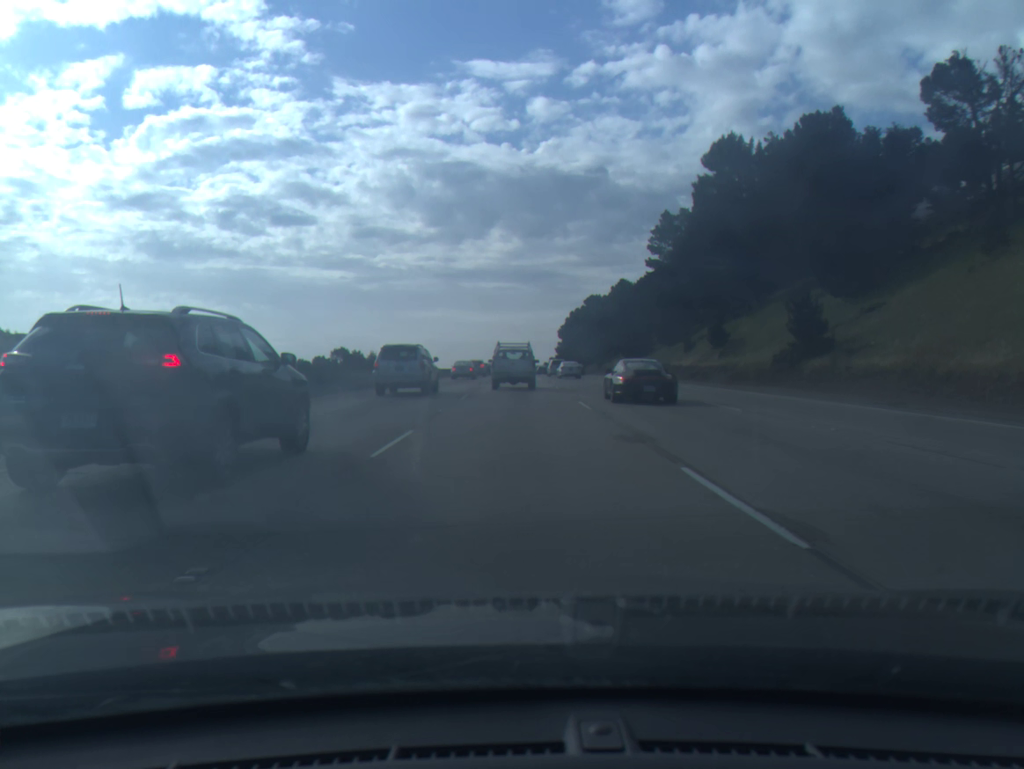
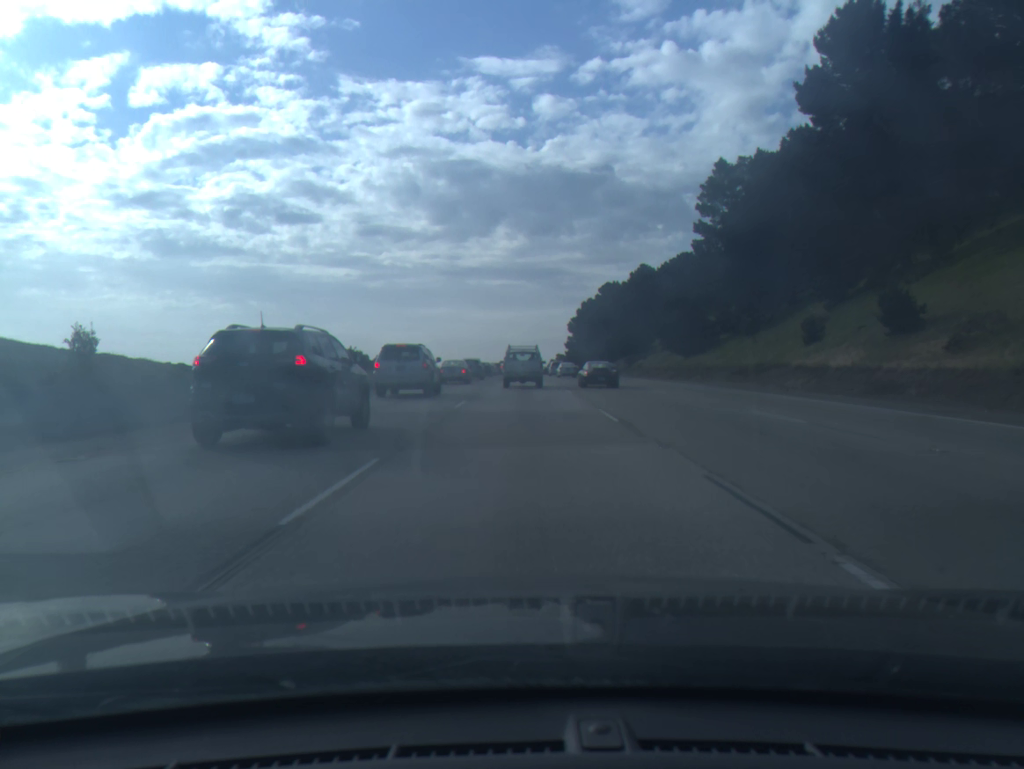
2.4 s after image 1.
(-0.2, +33.1) m; 0°
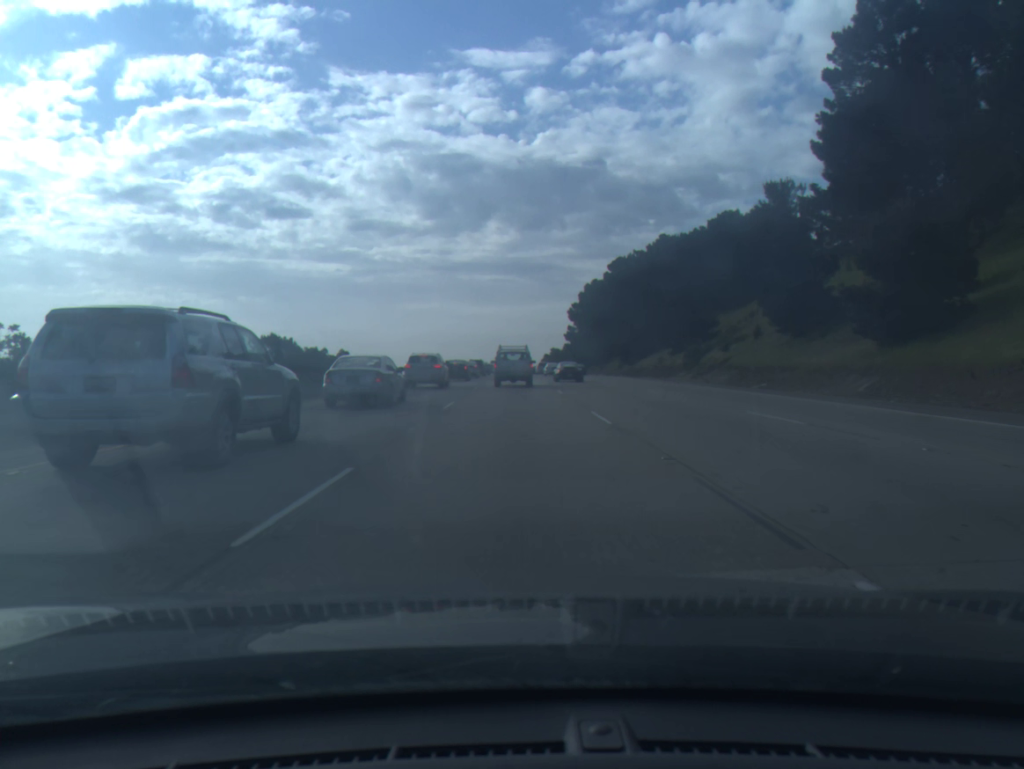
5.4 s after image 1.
(+0.1, +44.5) m; +1°
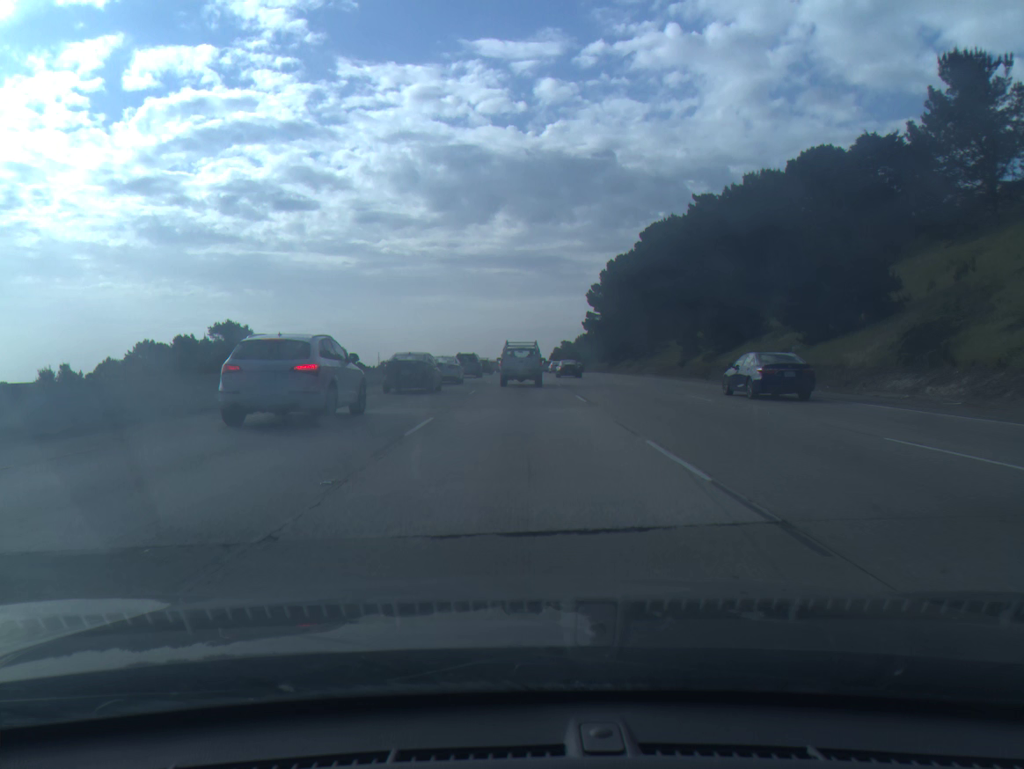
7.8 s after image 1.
(-0.2, +36.7) m; 0°
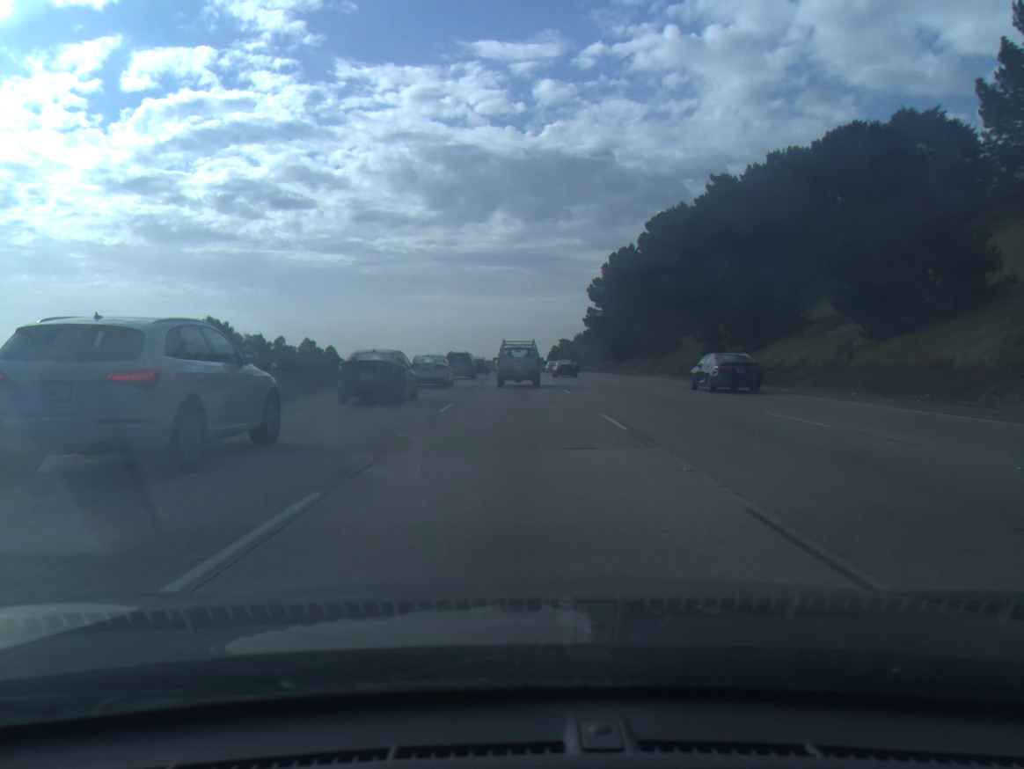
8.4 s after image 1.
(0.0, +8.9) m; 0°
